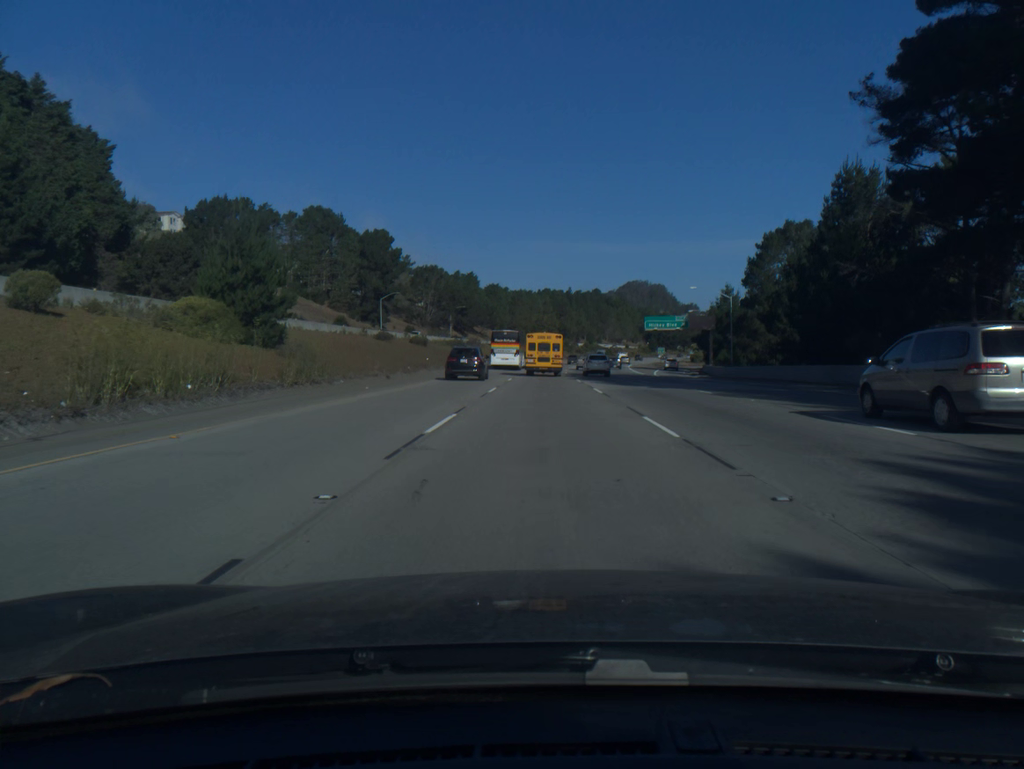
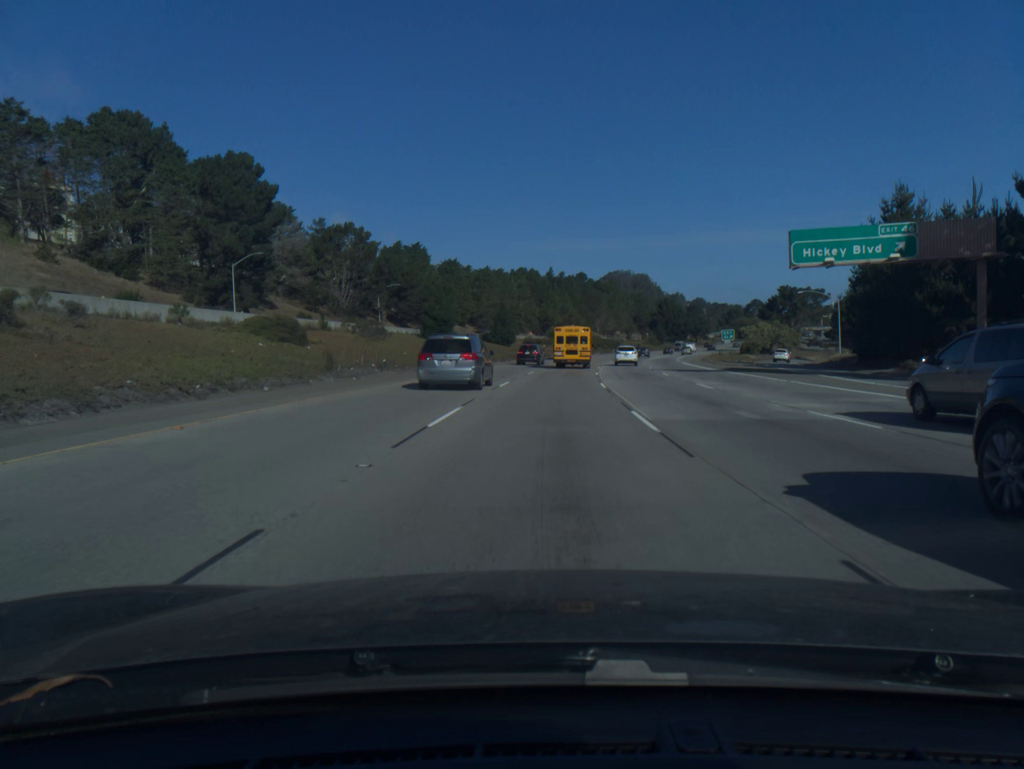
(+0.6, +72.3) m; +1°
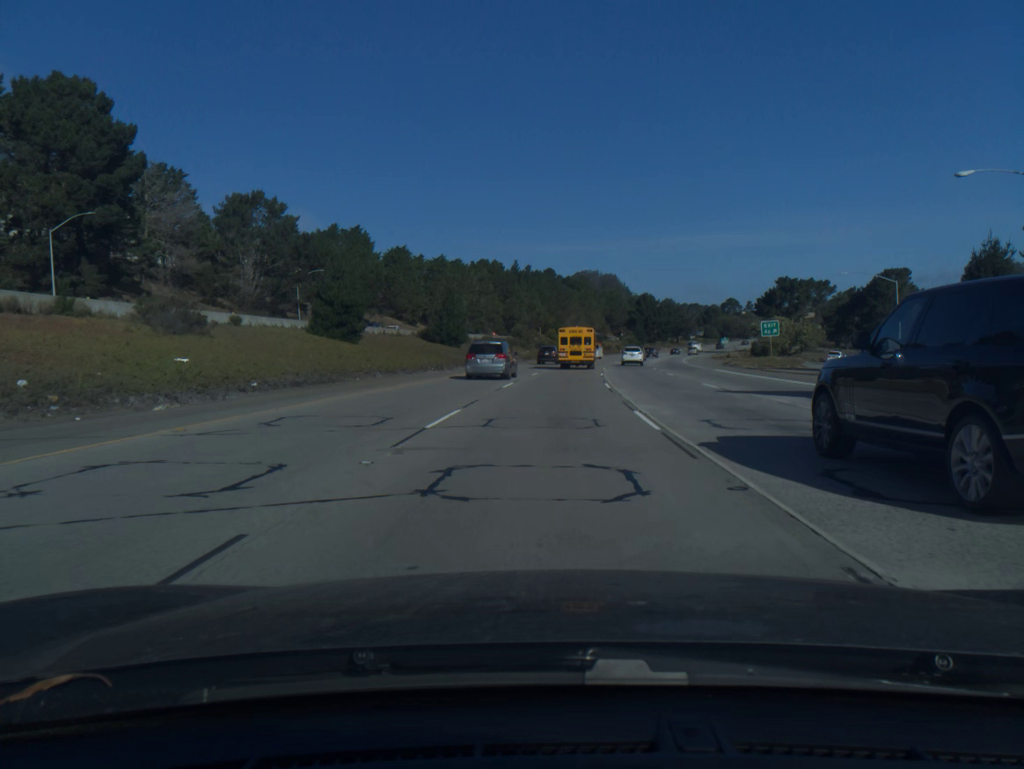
(+0.6, +29.1) m; +2°
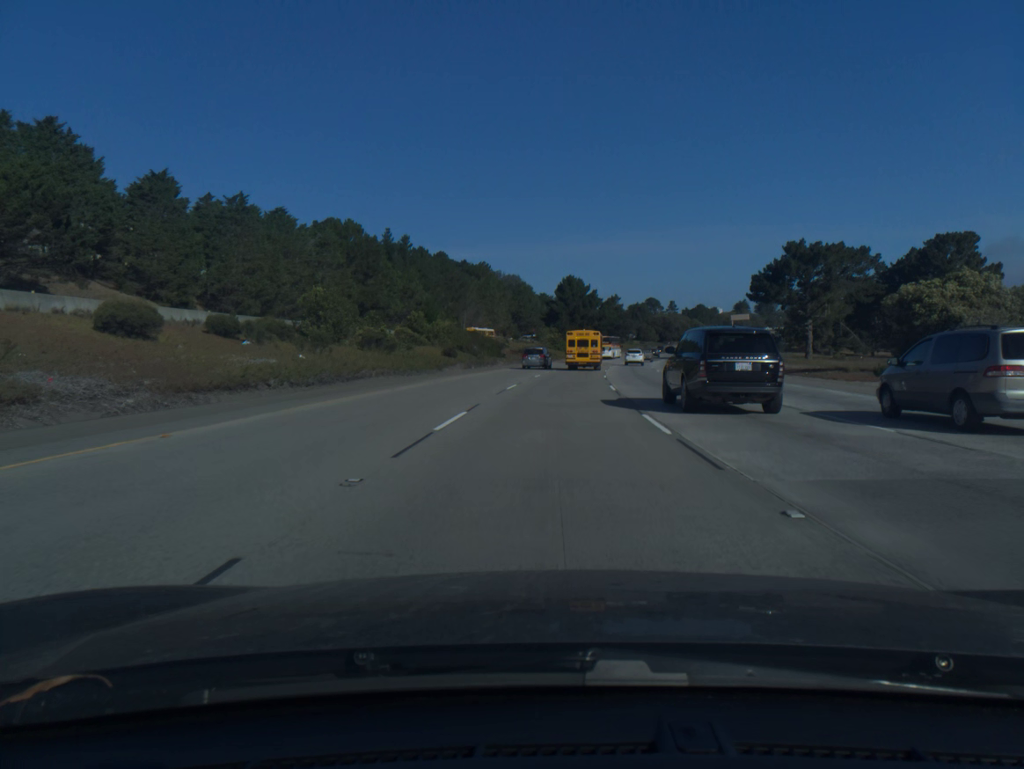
(+4.5, +73.0) m; +7°
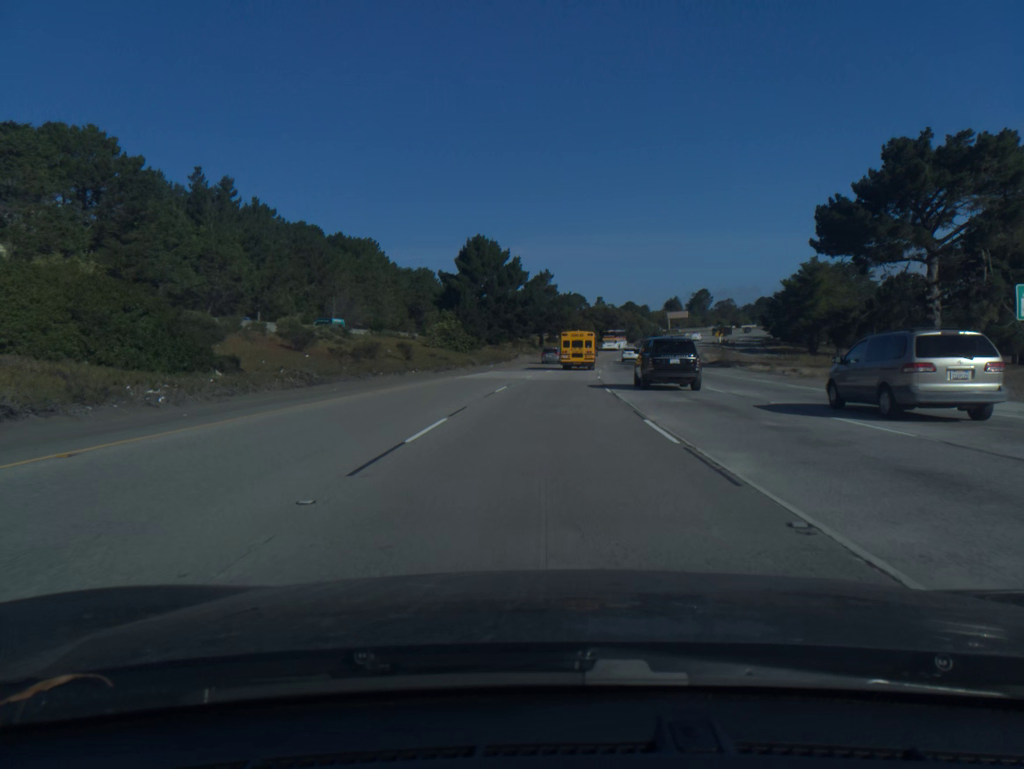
(+3.1, +59.7) m; +6°
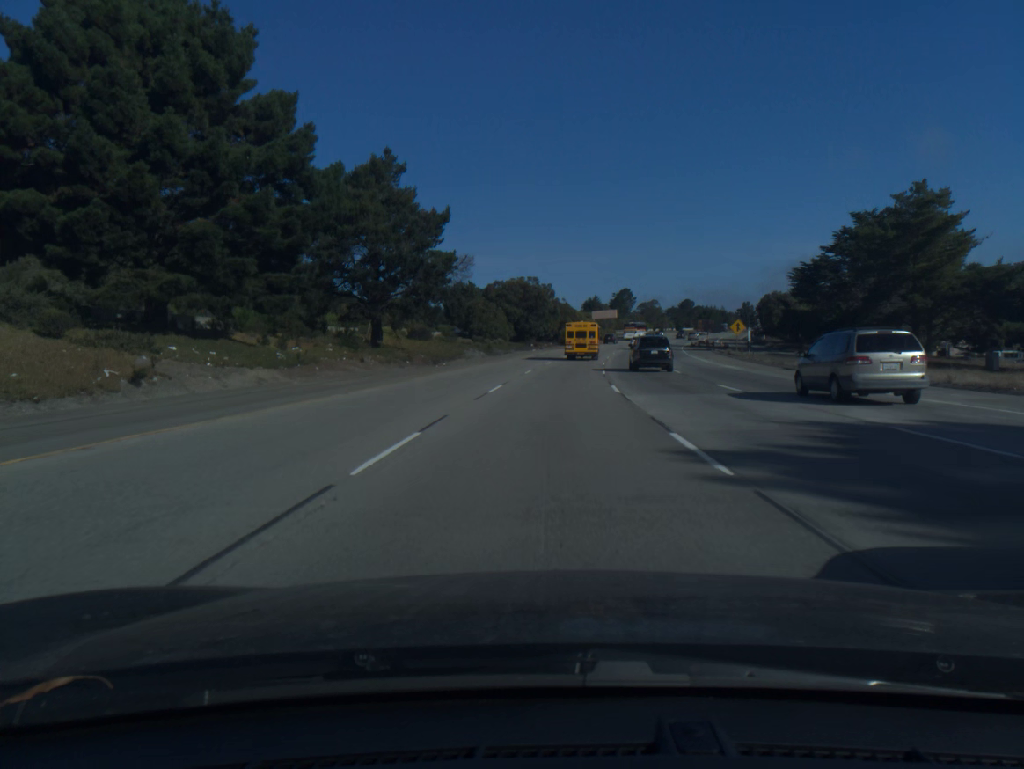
(+4.4, +75.7) m; +7°
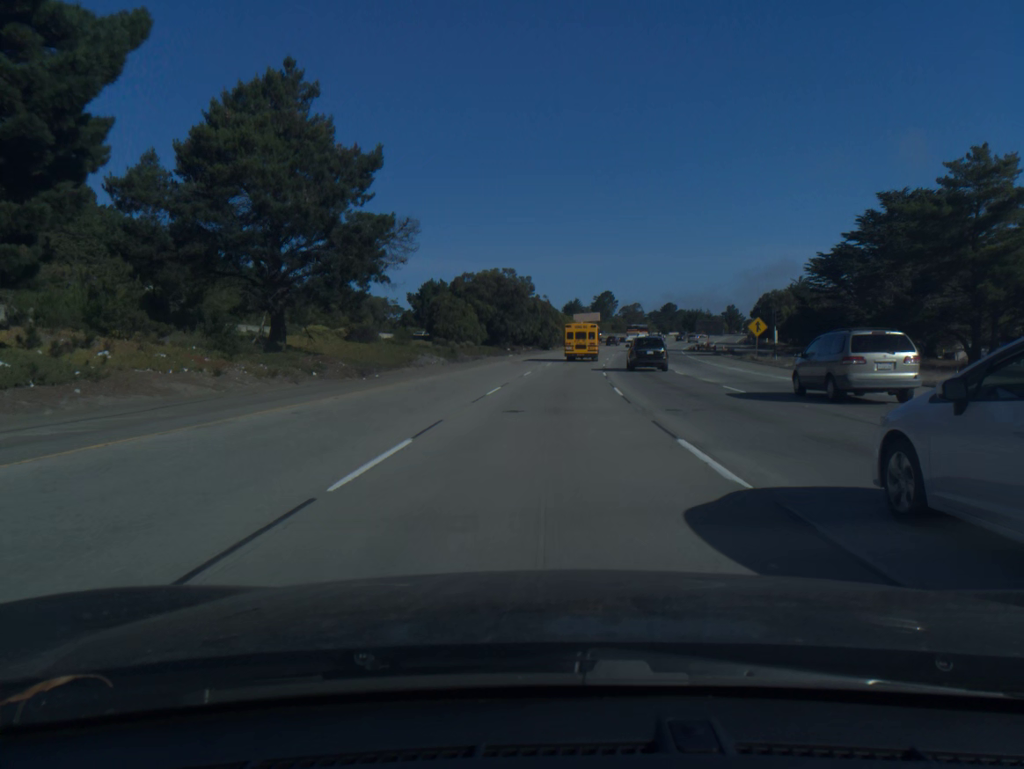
(+0.2, +15.2) m; +2°
